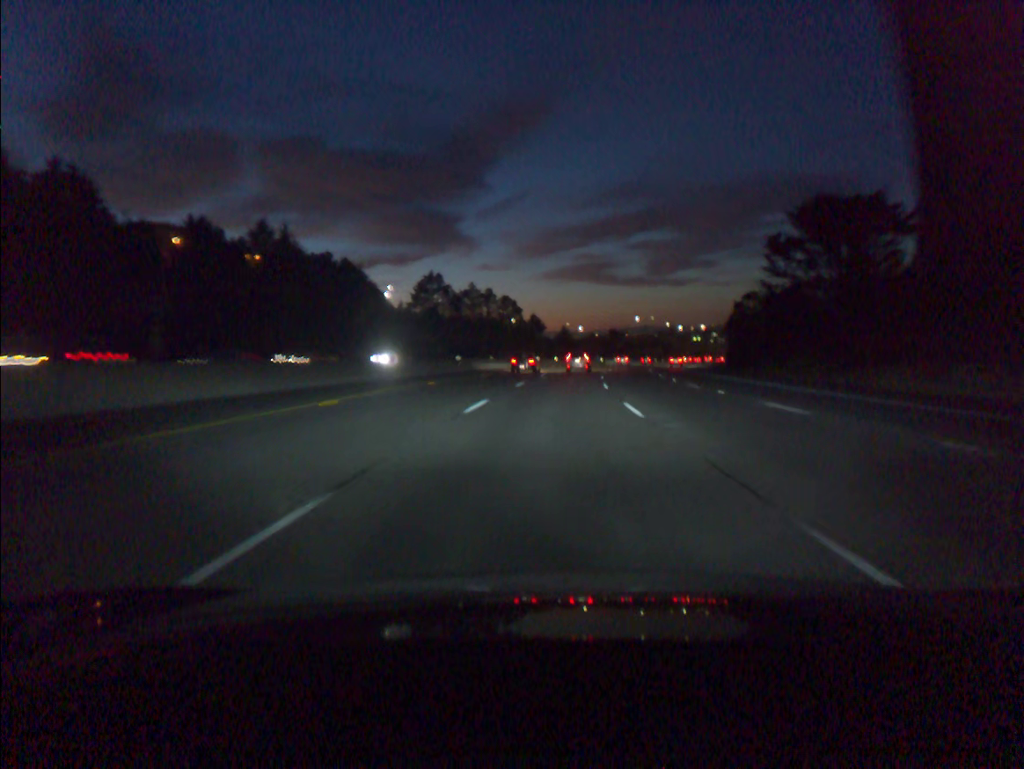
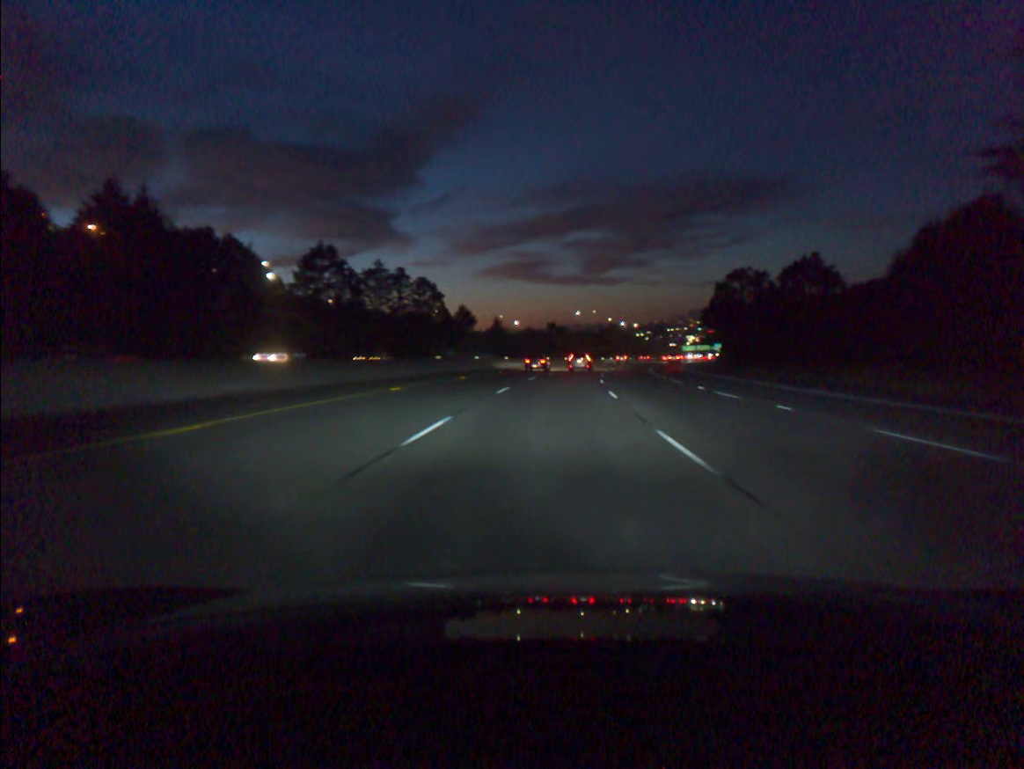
(+2.1, +49.6) m; +5°
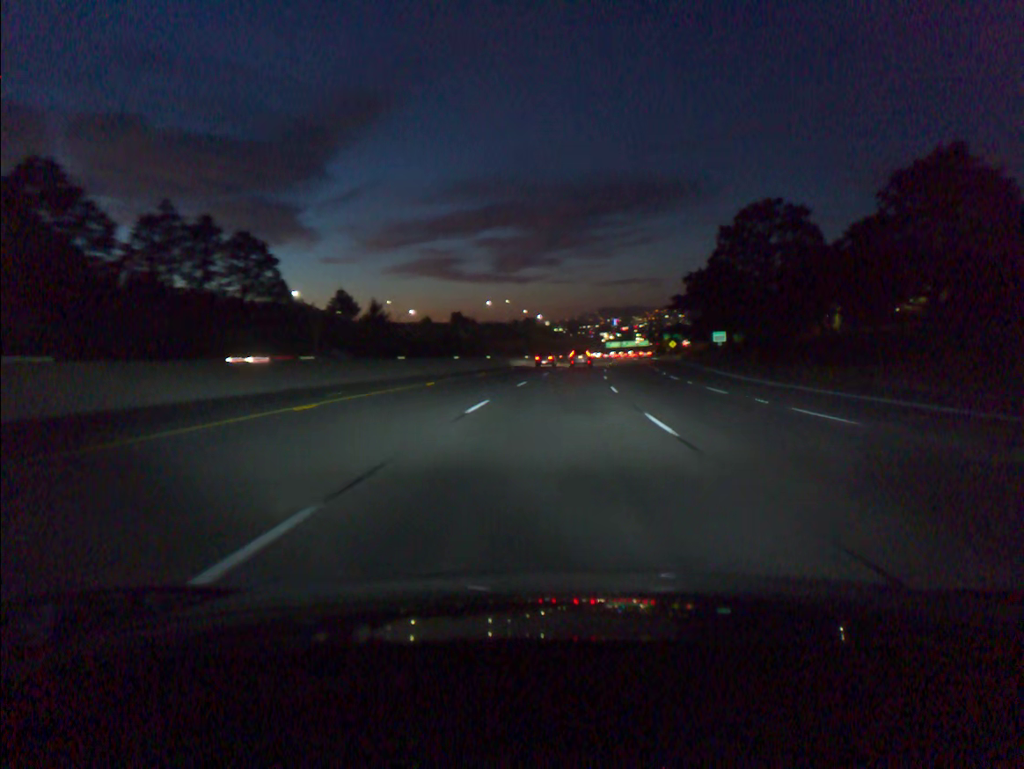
(+3.6, +67.3) m; +6°
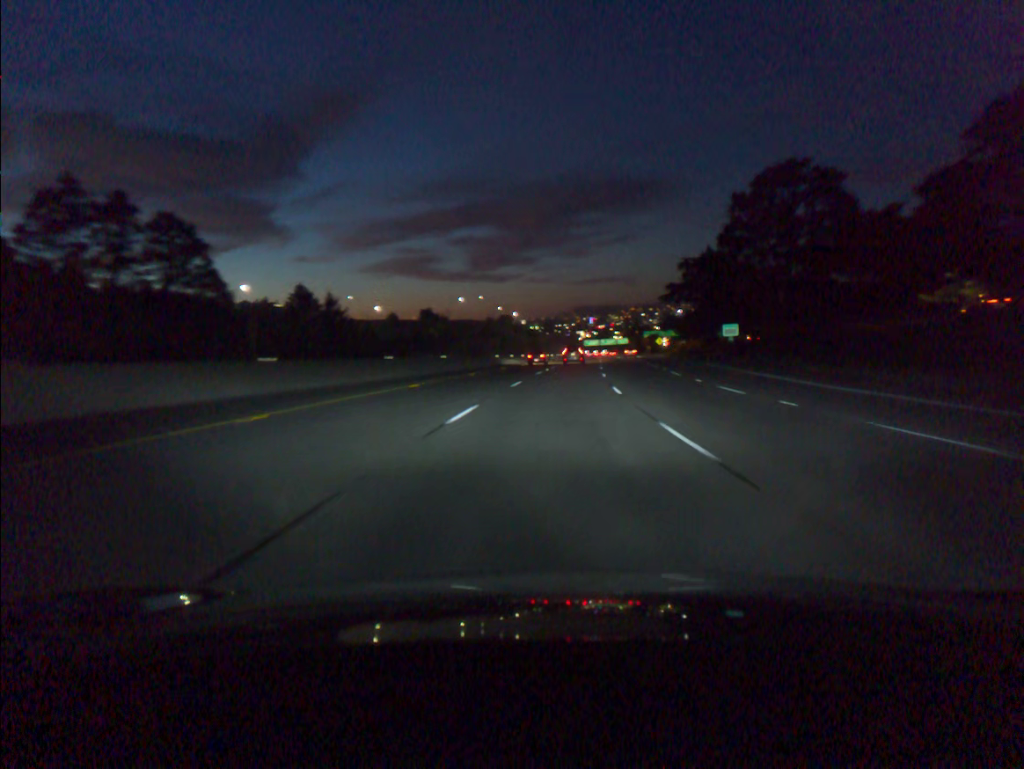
(+0.3, +17.1) m; +2°
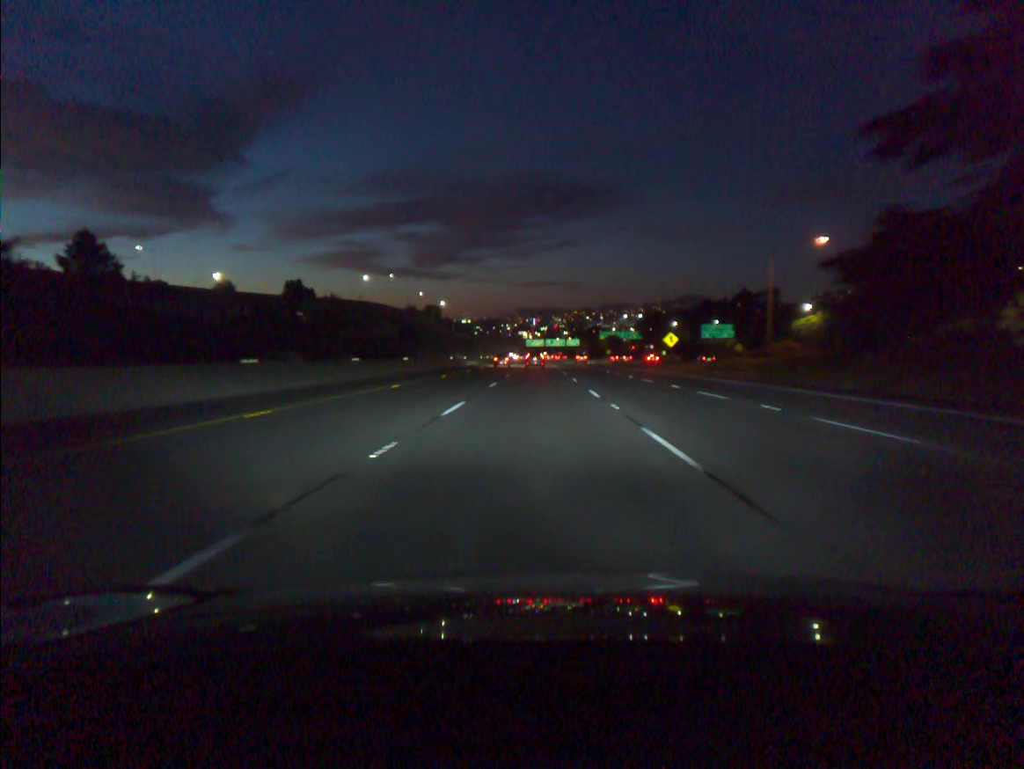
(+4.7, +85.9) m; +4°
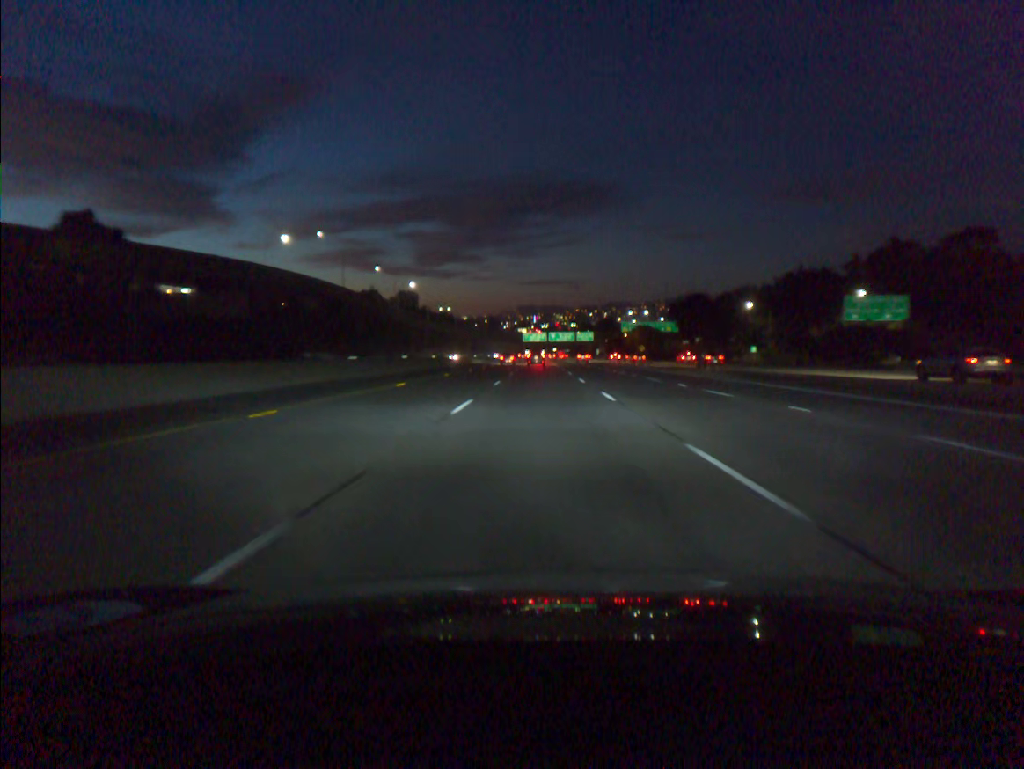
(-0.3, +87.8) m; 0°
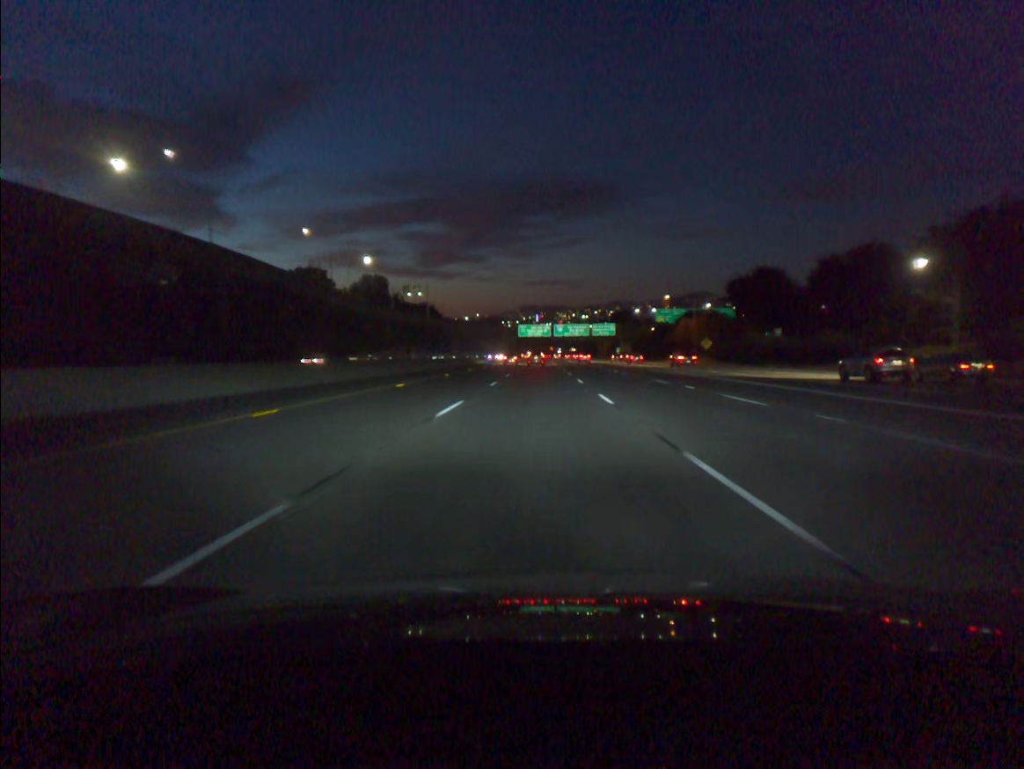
(+0.1, +72.5) m; 0°
